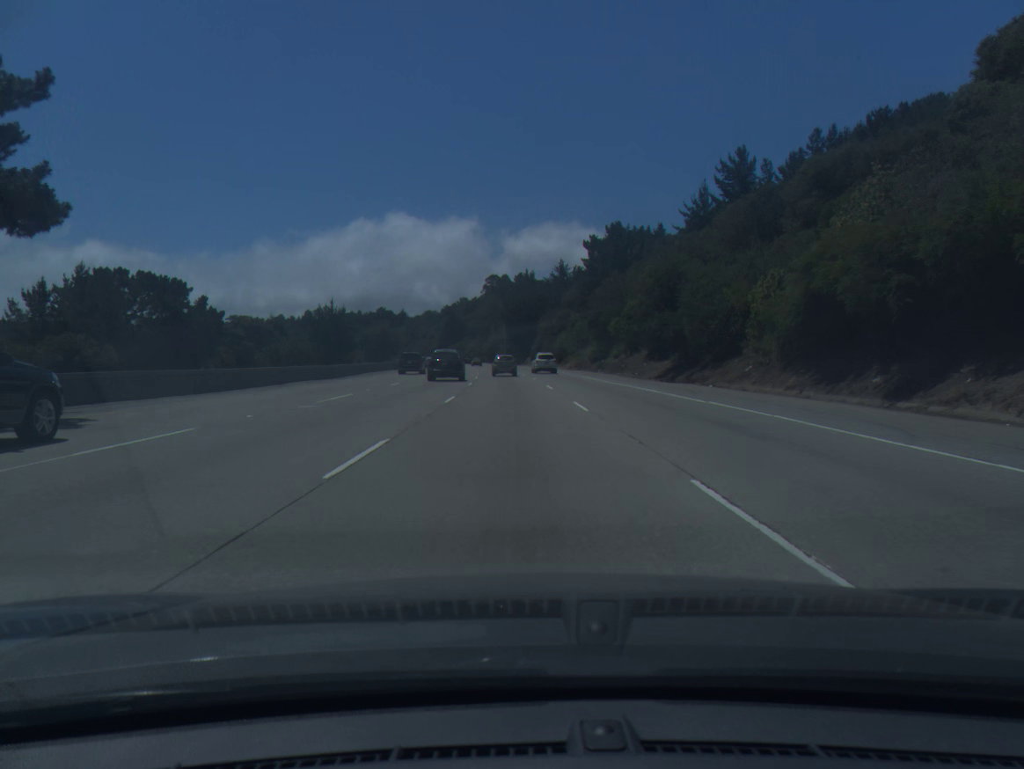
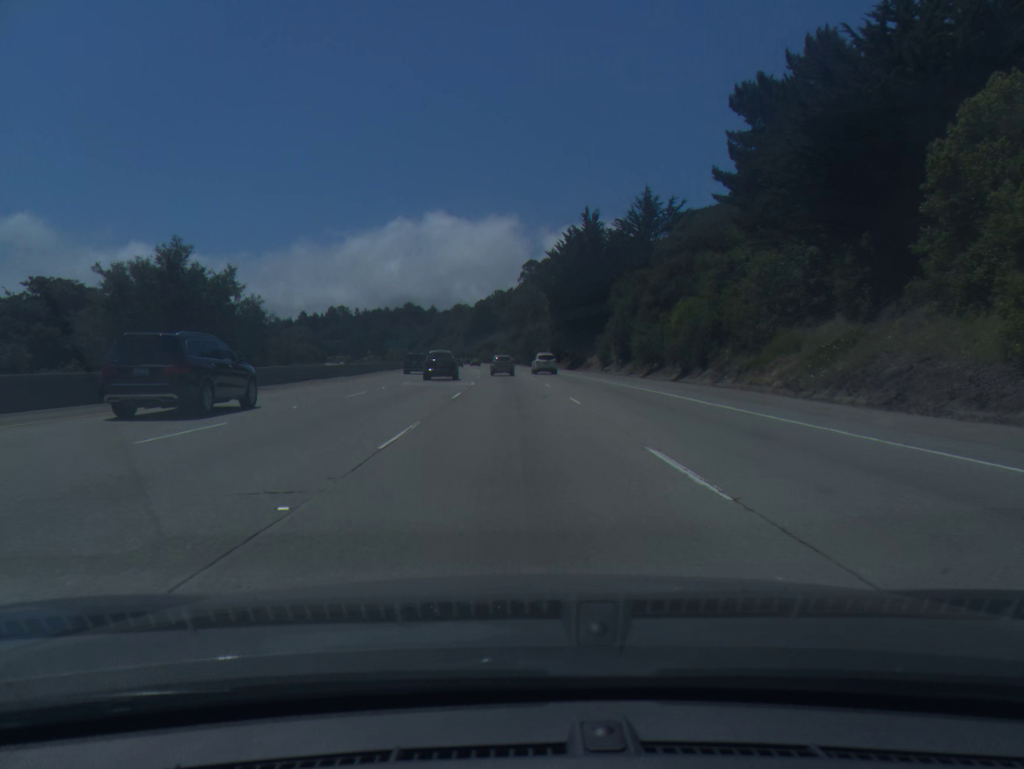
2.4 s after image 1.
(-1.7, +69.8) m; -3°
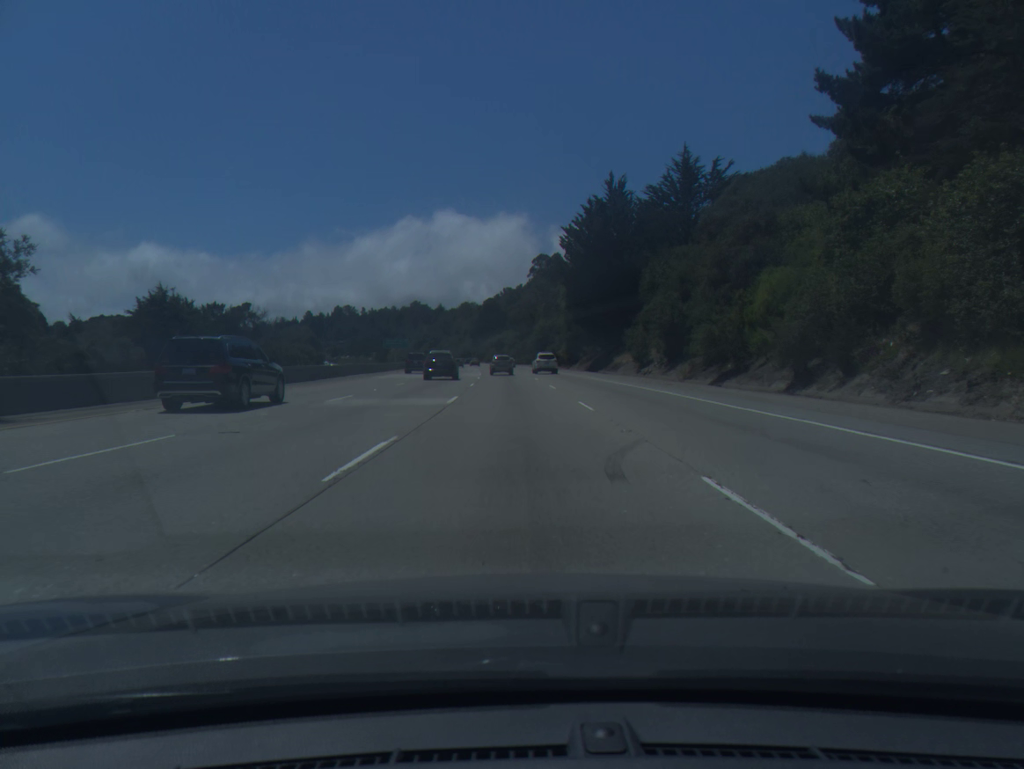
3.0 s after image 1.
(-0.1, +17.6) m; -1°
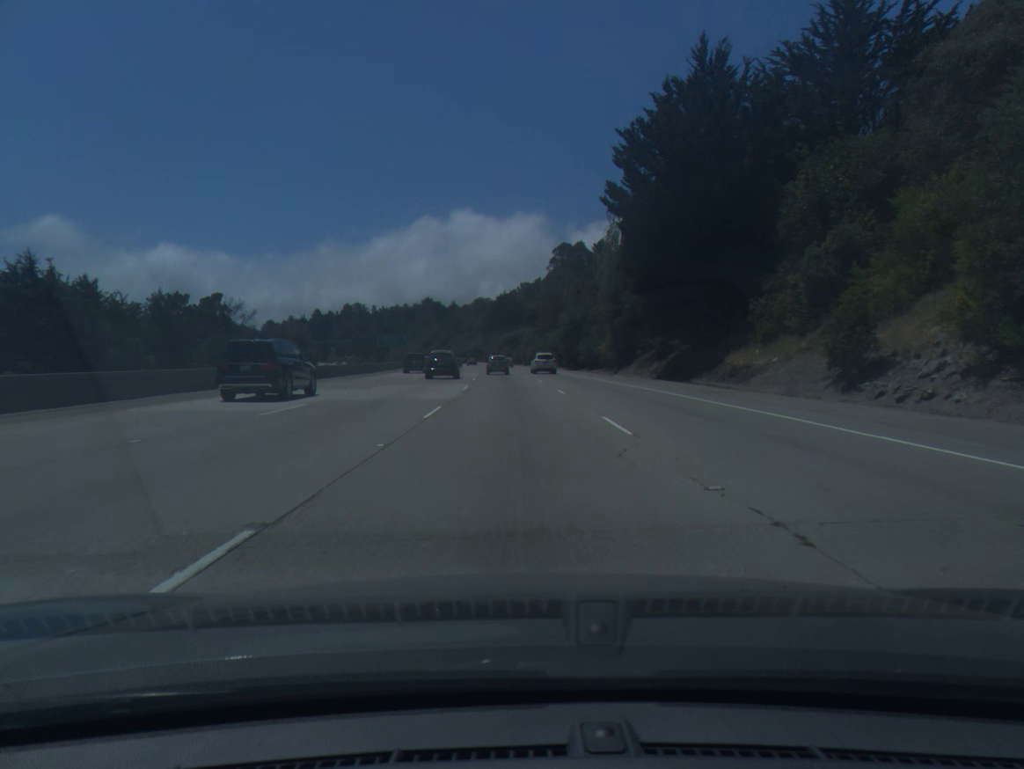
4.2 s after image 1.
(-0.4, +35.2) m; -1°
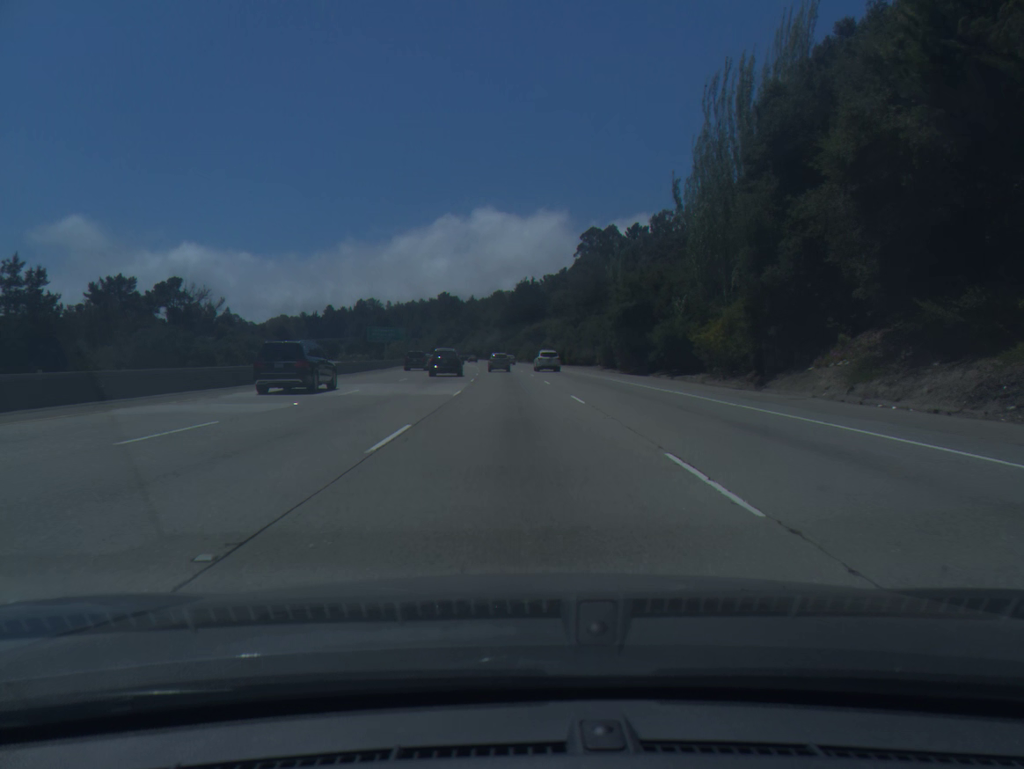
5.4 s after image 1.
(-0.5, +35.4) m; -2°
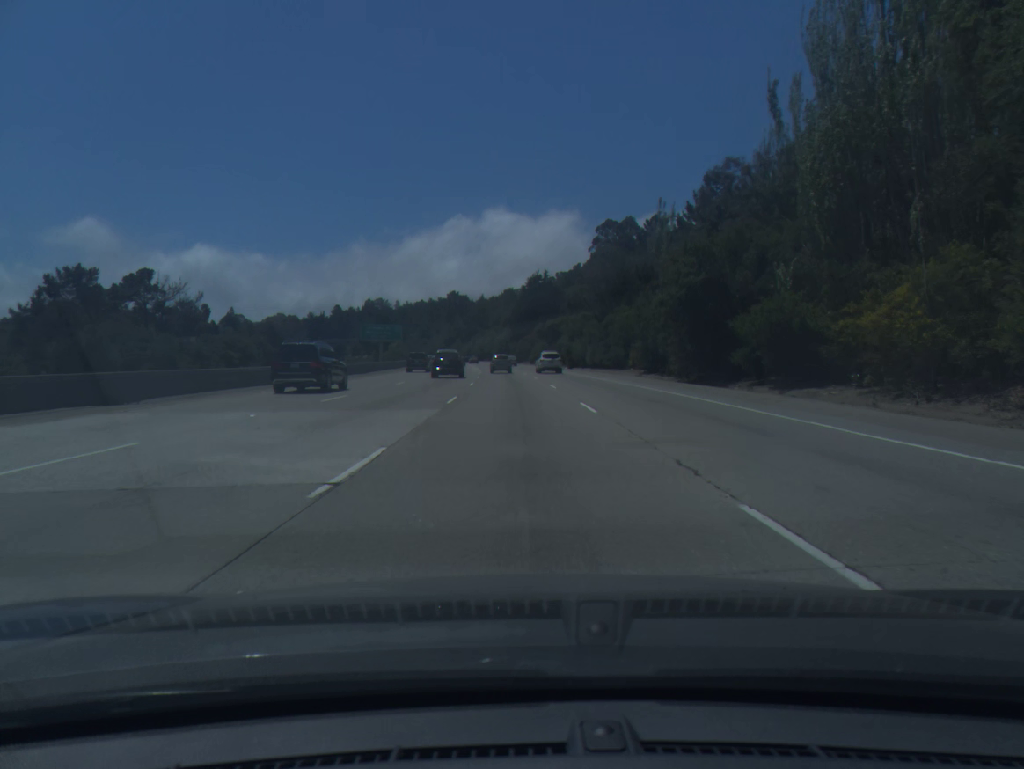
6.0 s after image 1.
(-0.1, +17.8) m; -1°
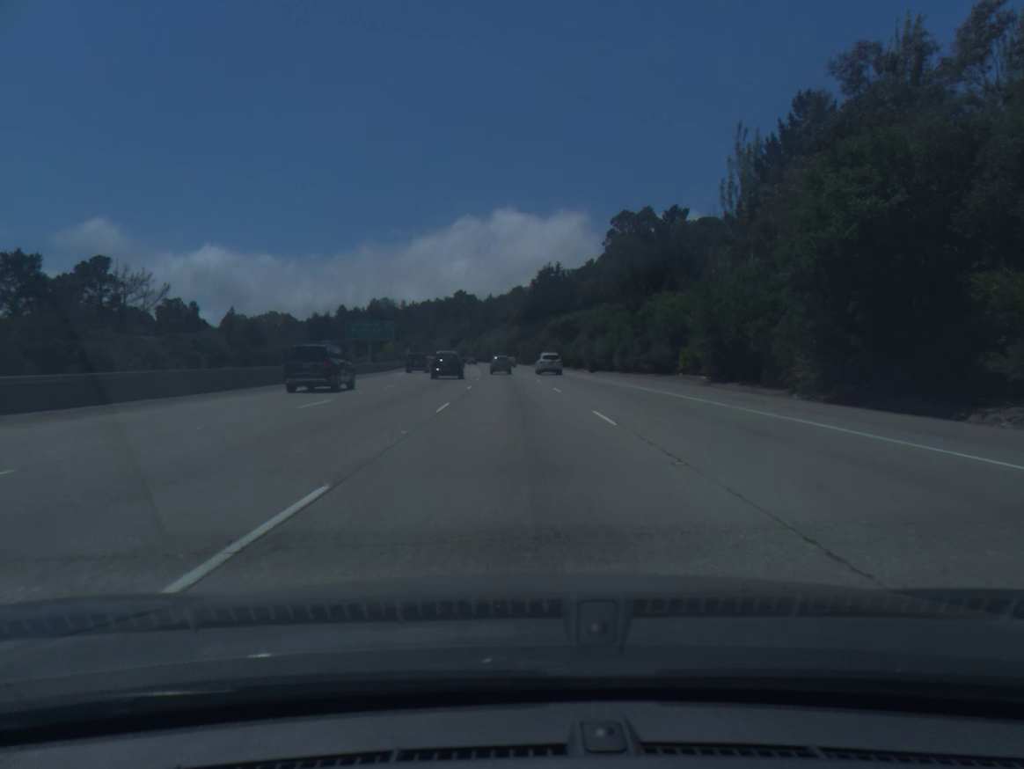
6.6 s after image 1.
(-0.1, +17.8) m; -1°
